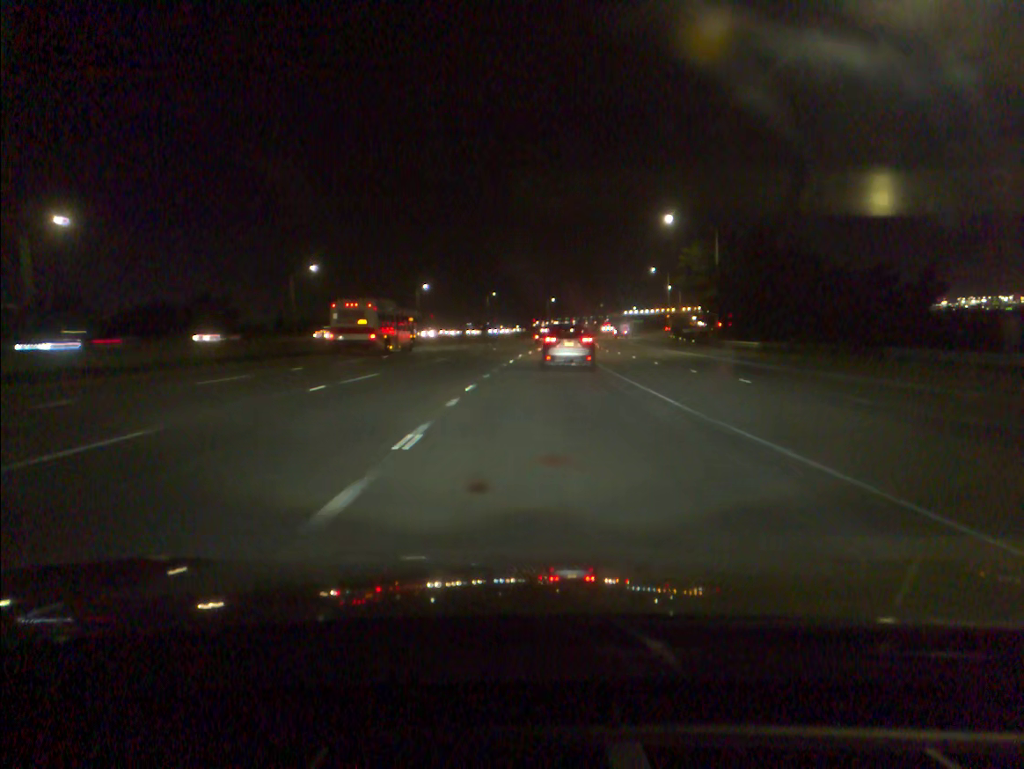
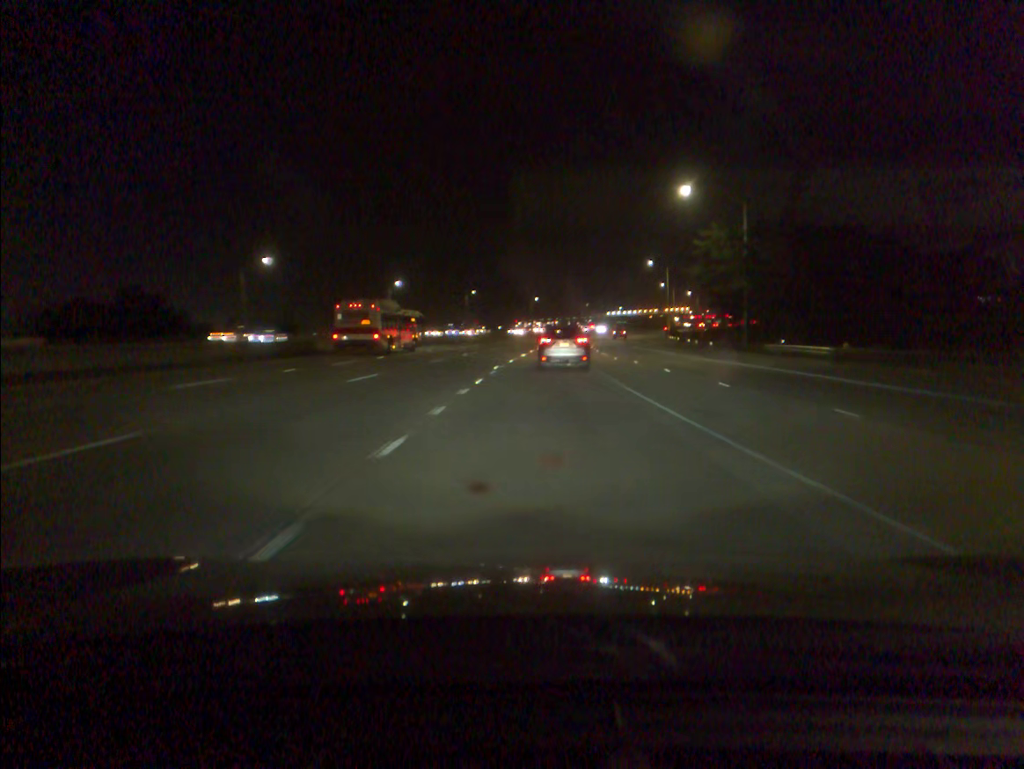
(+0.2, +14.9) m; +1°
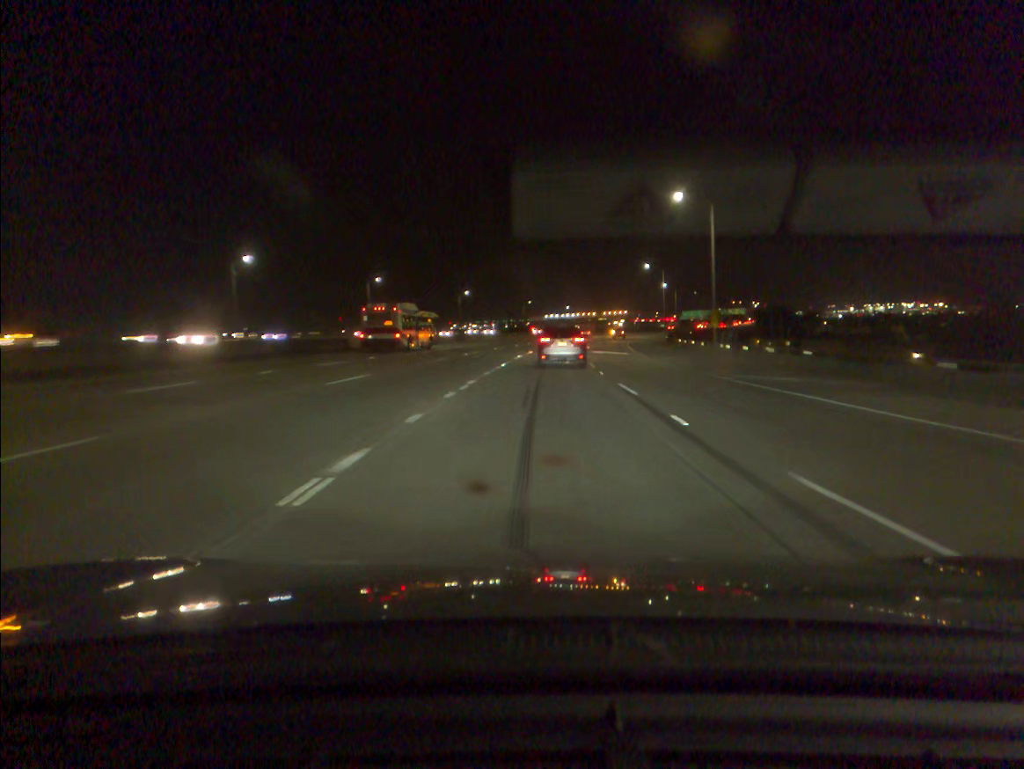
(+2.5, +58.7) m; +5°
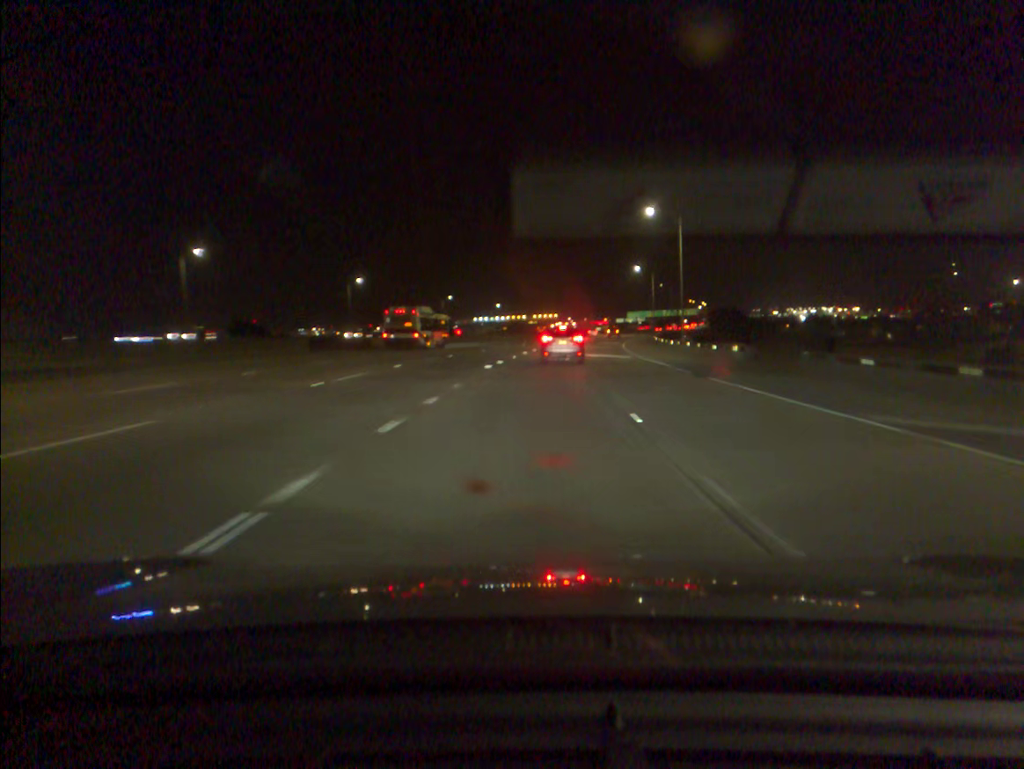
(+2.7, +57.7) m; +5°
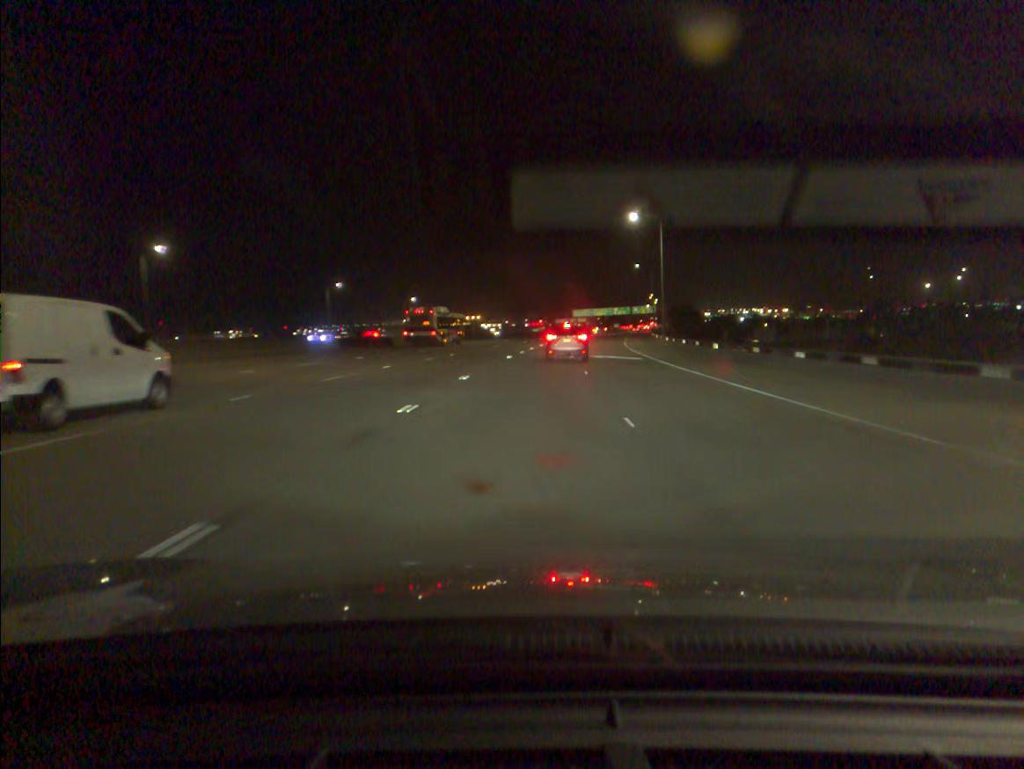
(+2.5, +58.2) m; +5°
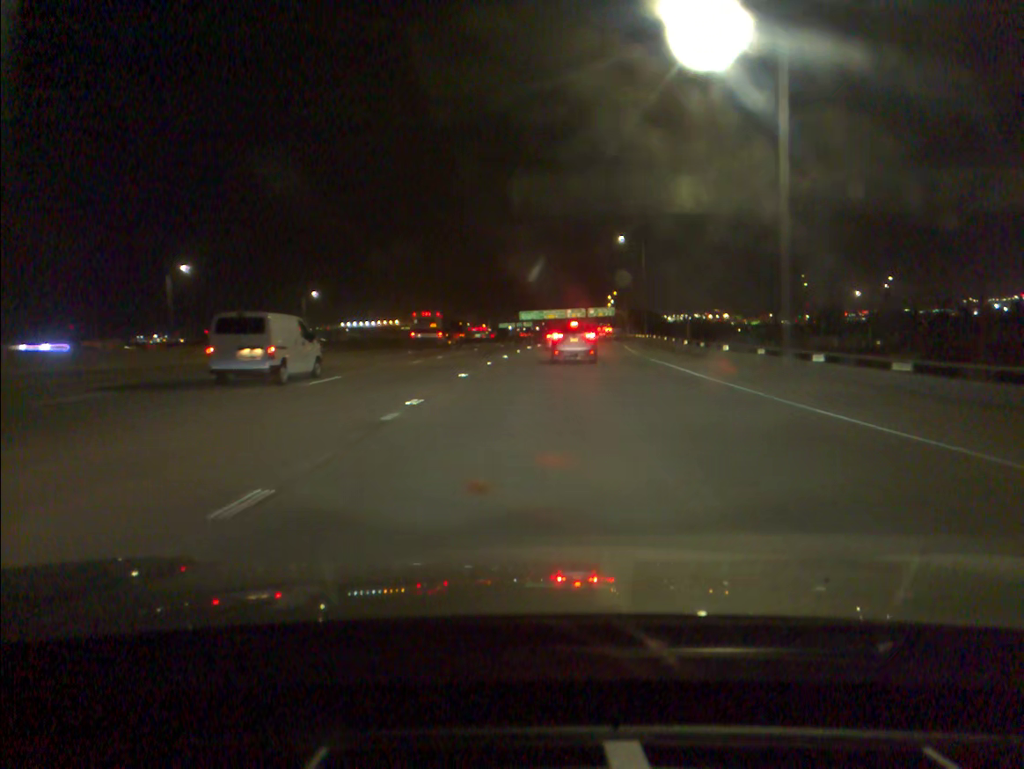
(+1.6, +44.5) m; +4°
